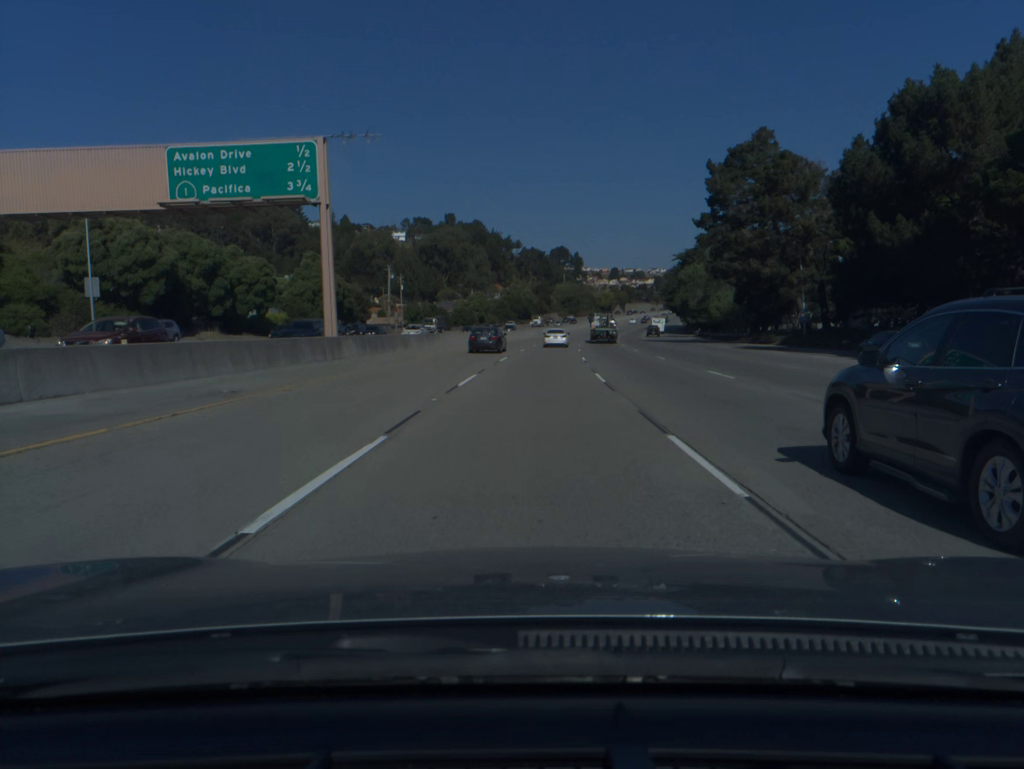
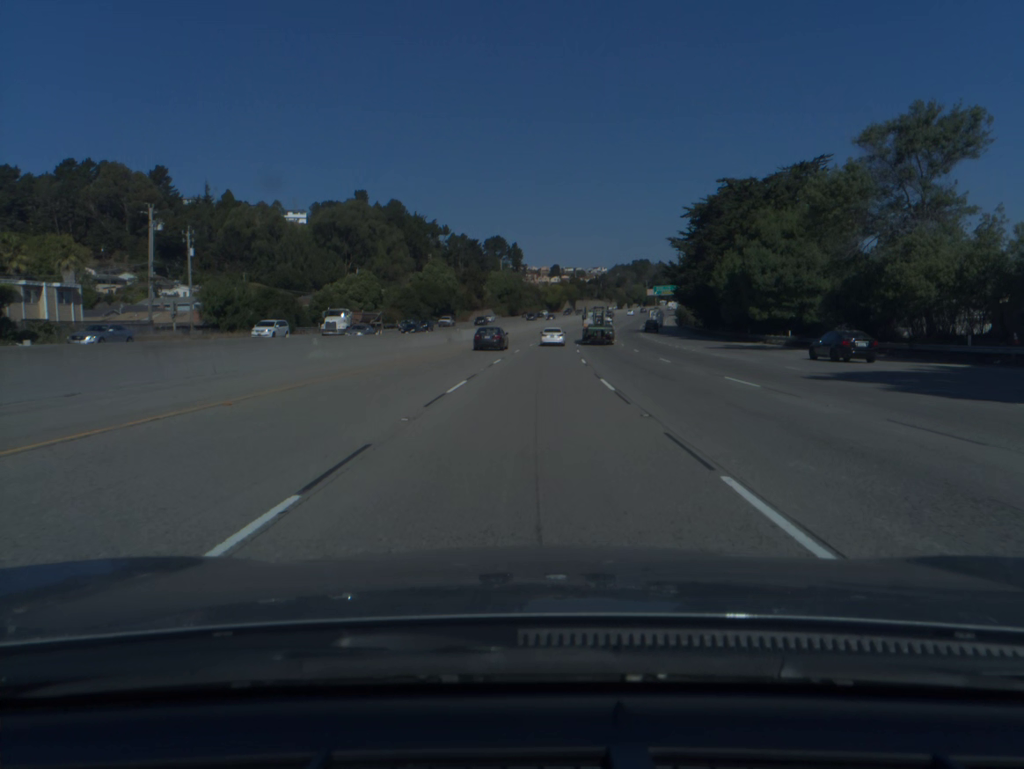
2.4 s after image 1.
(+3.1, +75.9) m; +5°
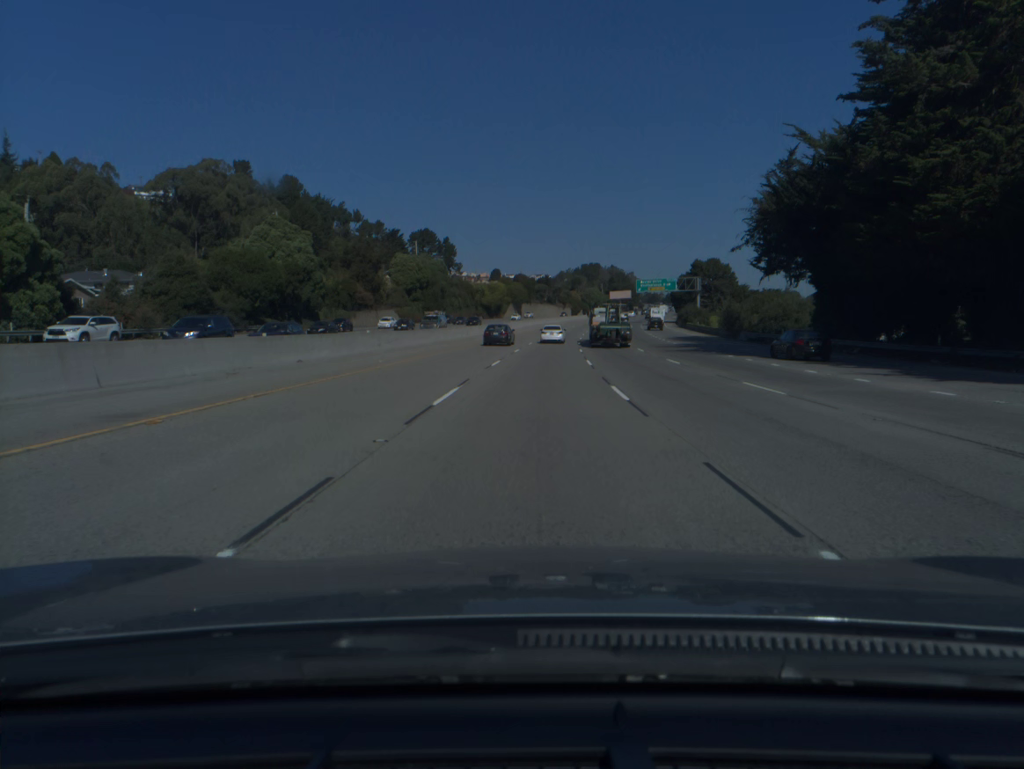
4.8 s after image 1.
(+2.8, +75.3) m; +4°
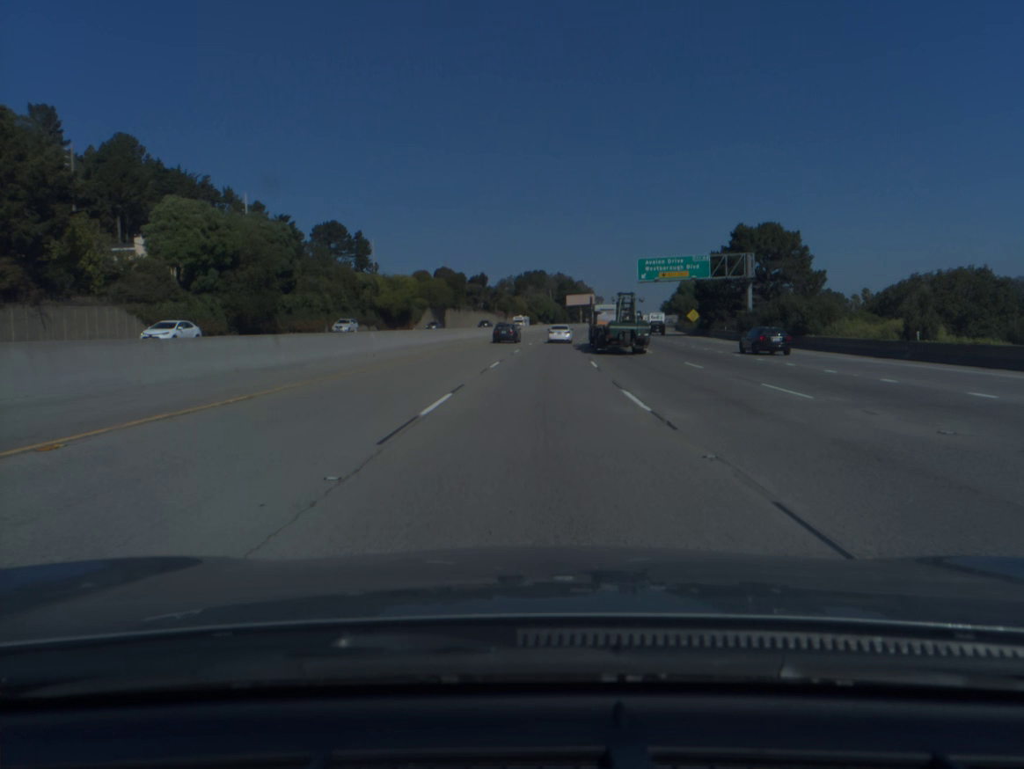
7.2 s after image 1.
(+2.9, +75.1) m; +4°
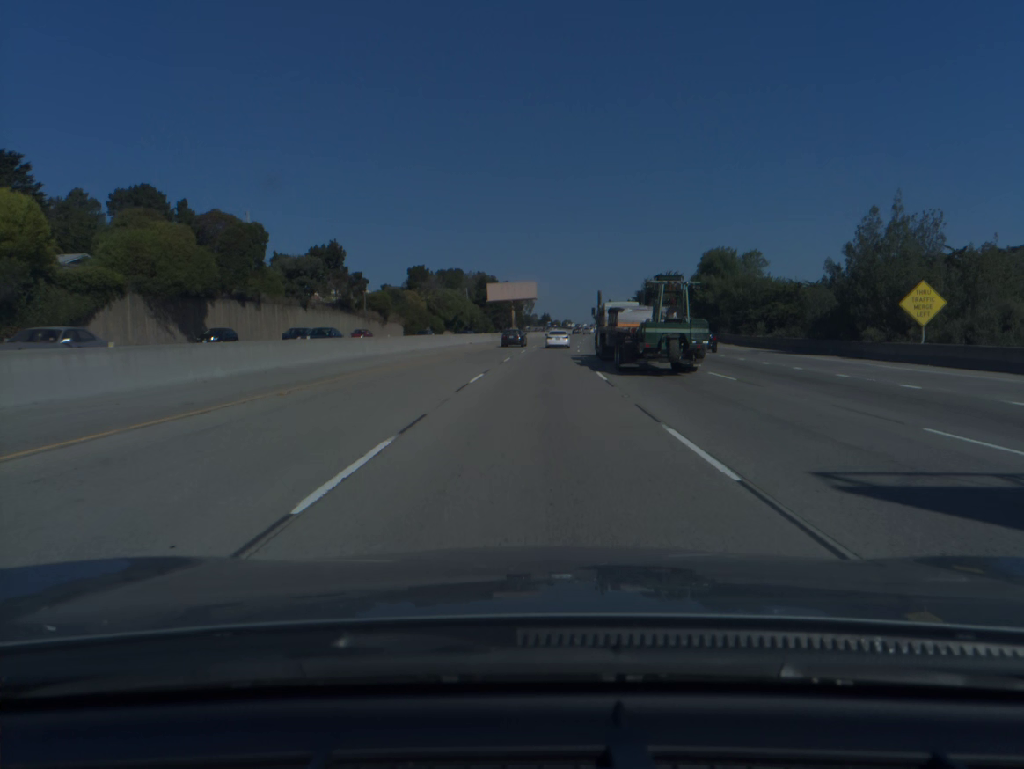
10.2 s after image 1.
(+4.7, +93.6) m; +6°
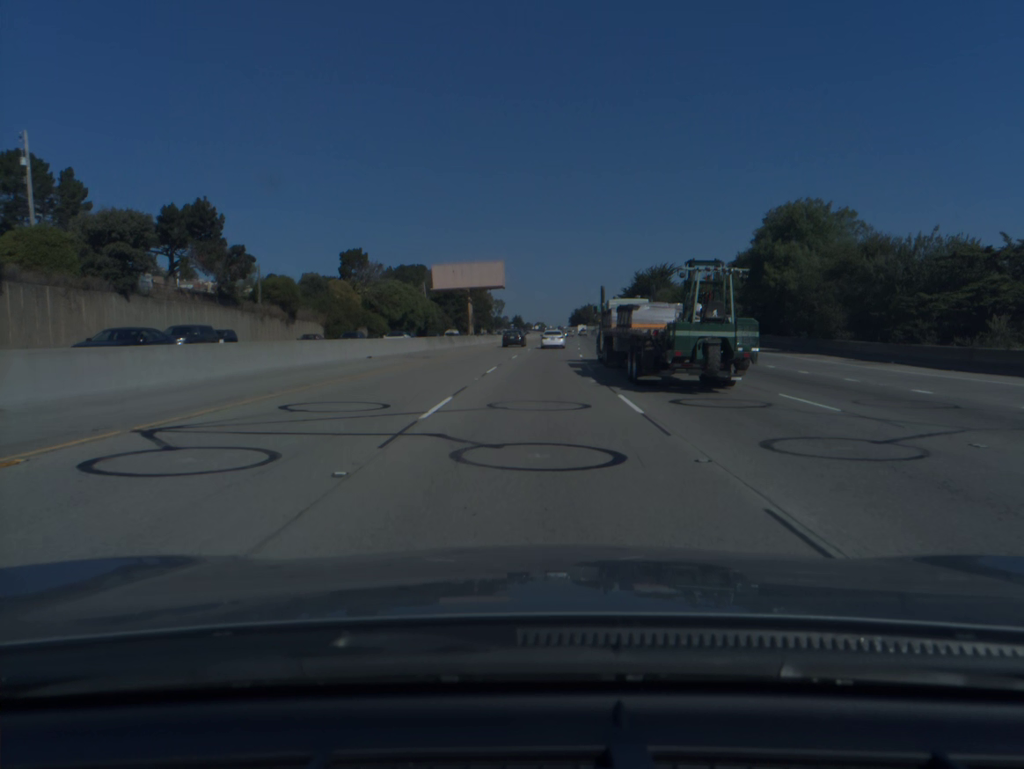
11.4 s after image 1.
(+0.7, +37.5) m; +2°
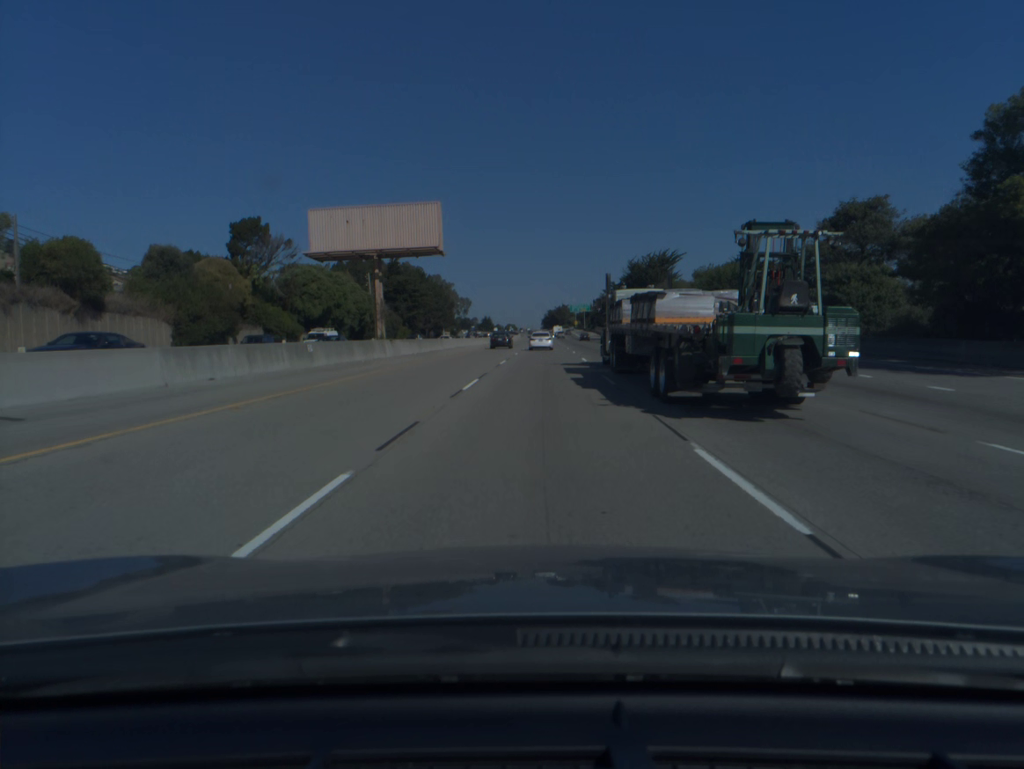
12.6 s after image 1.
(+0.7, +37.6) m; +2°
